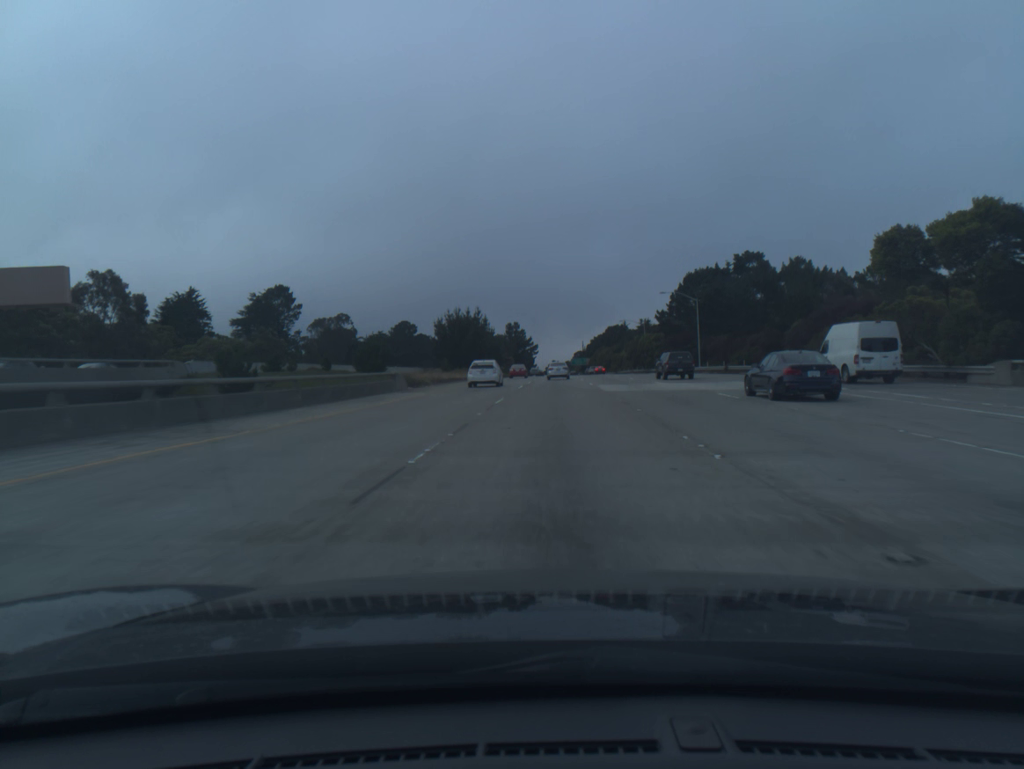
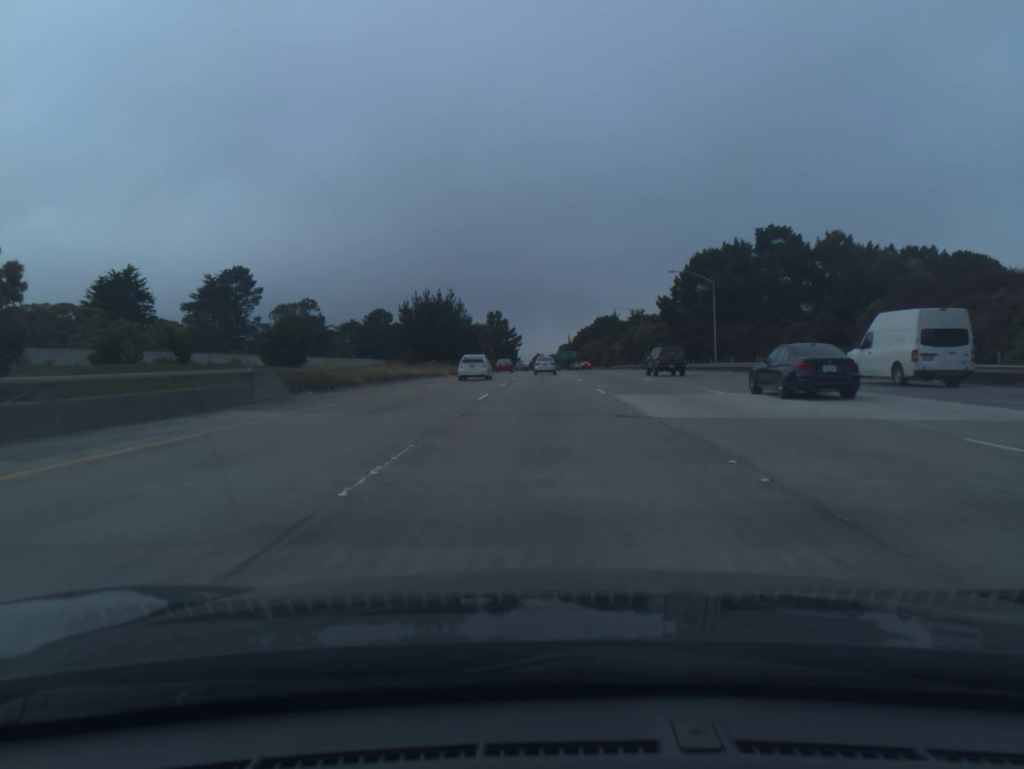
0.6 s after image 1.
(+0.2, +17.1) m; +1°
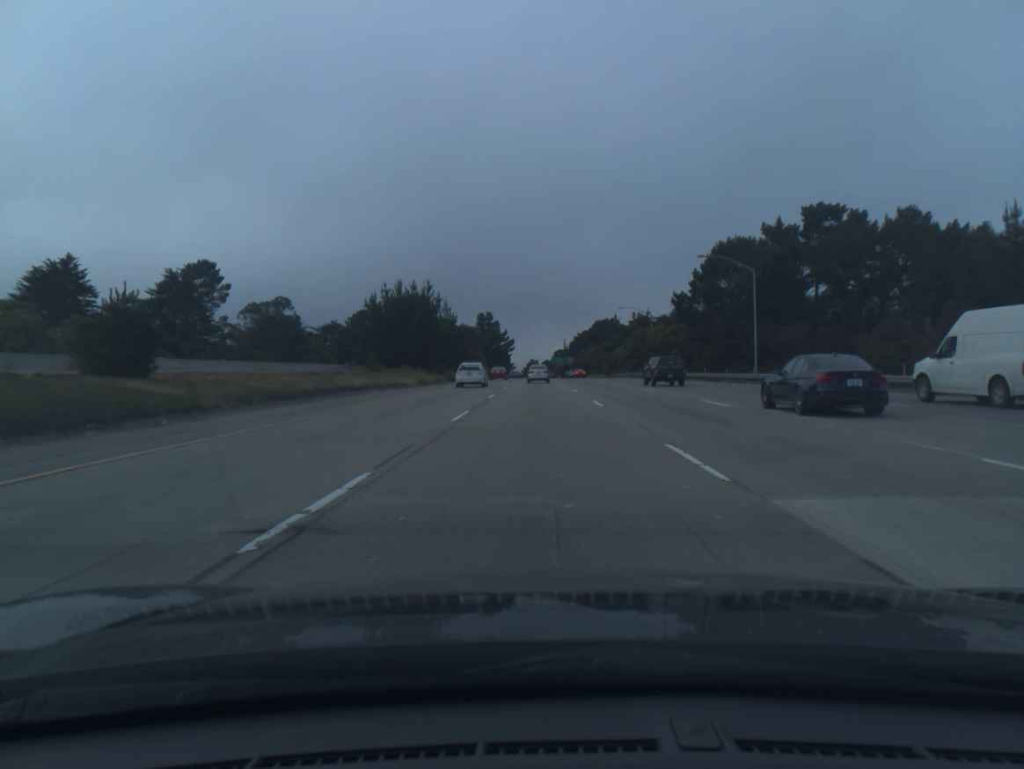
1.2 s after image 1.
(+0.1, +17.1) m; +1°
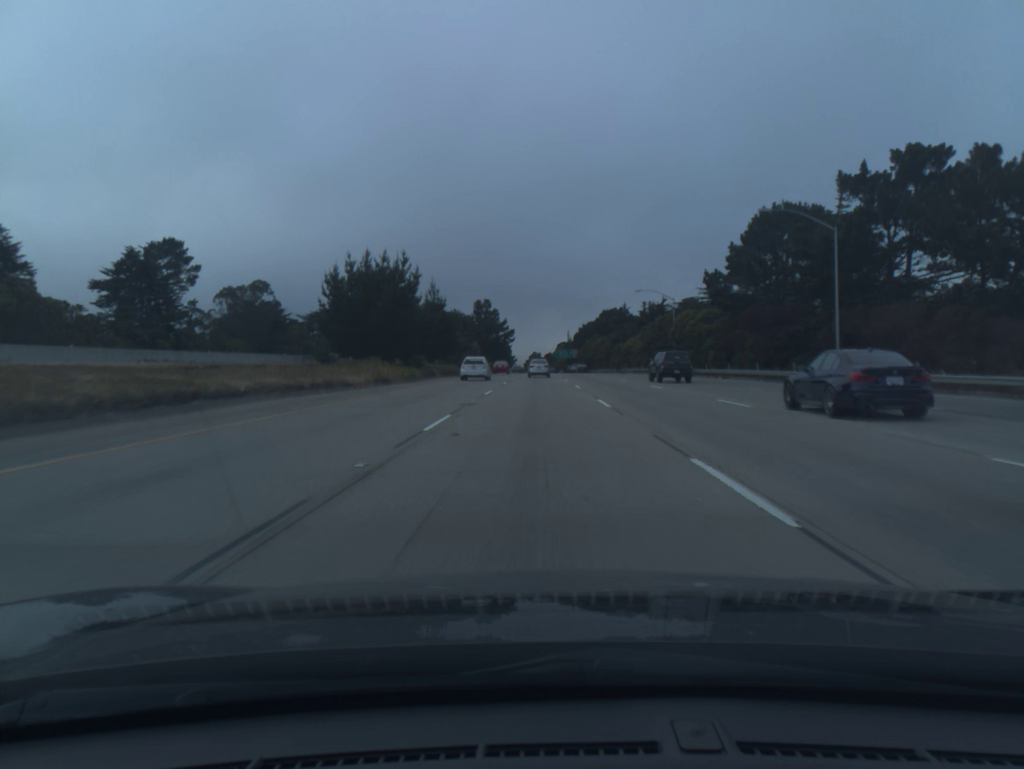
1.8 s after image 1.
(0.0, +17.1) m; 0°
